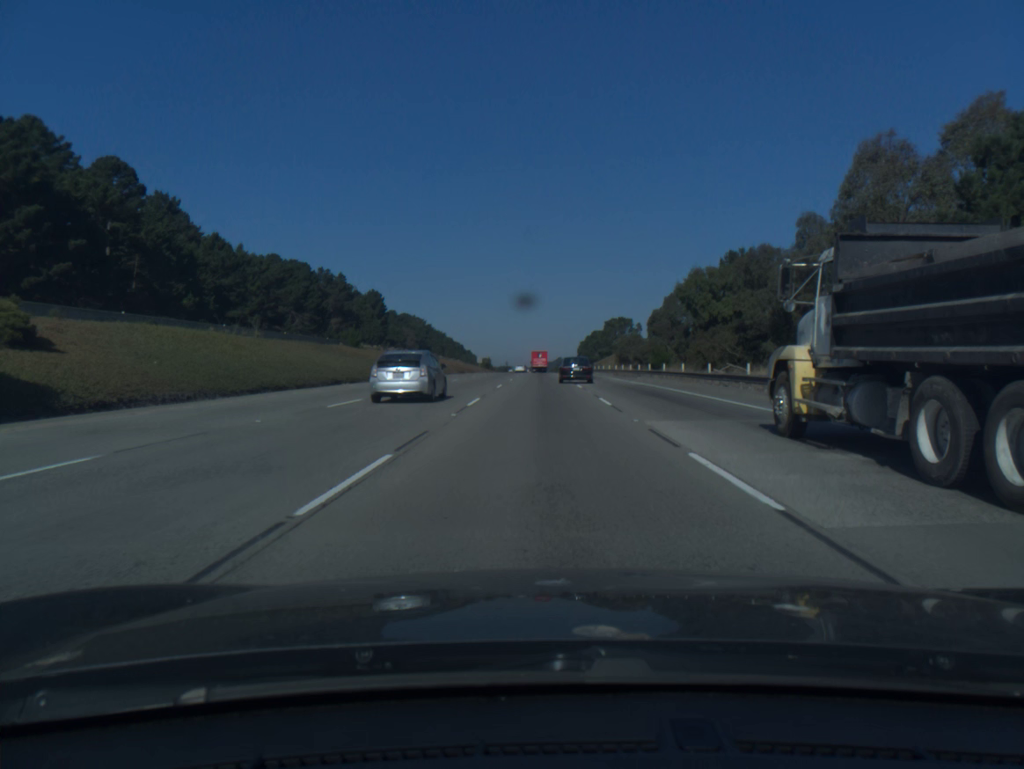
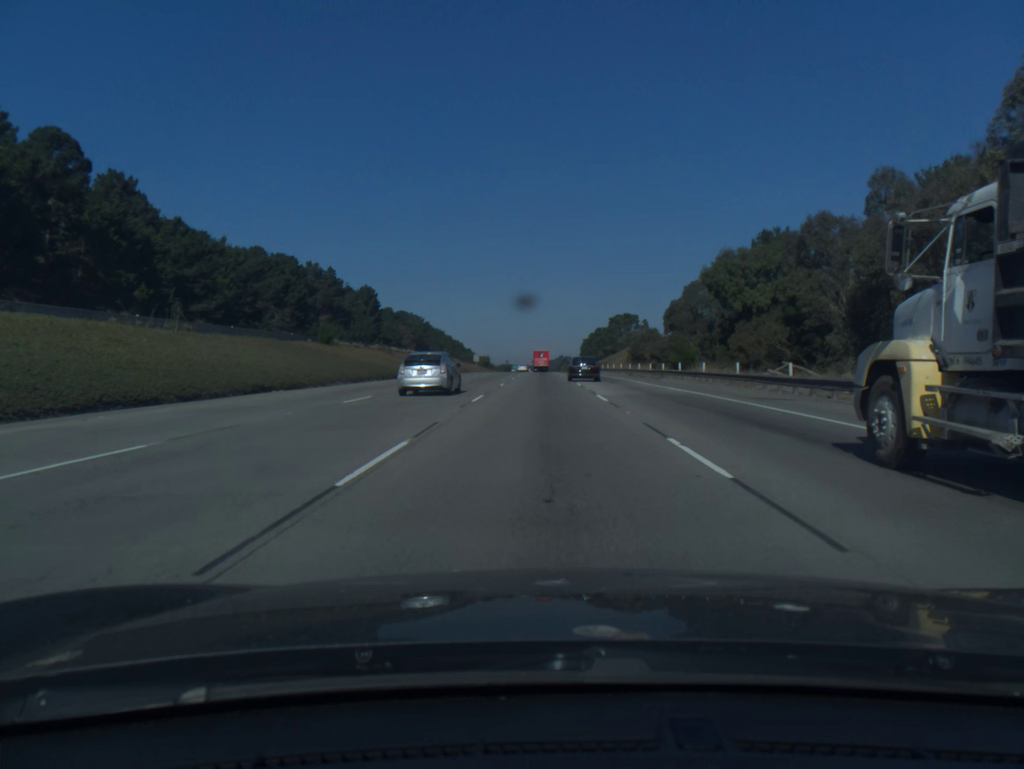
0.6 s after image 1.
(0.0, +13.2) m; 0°
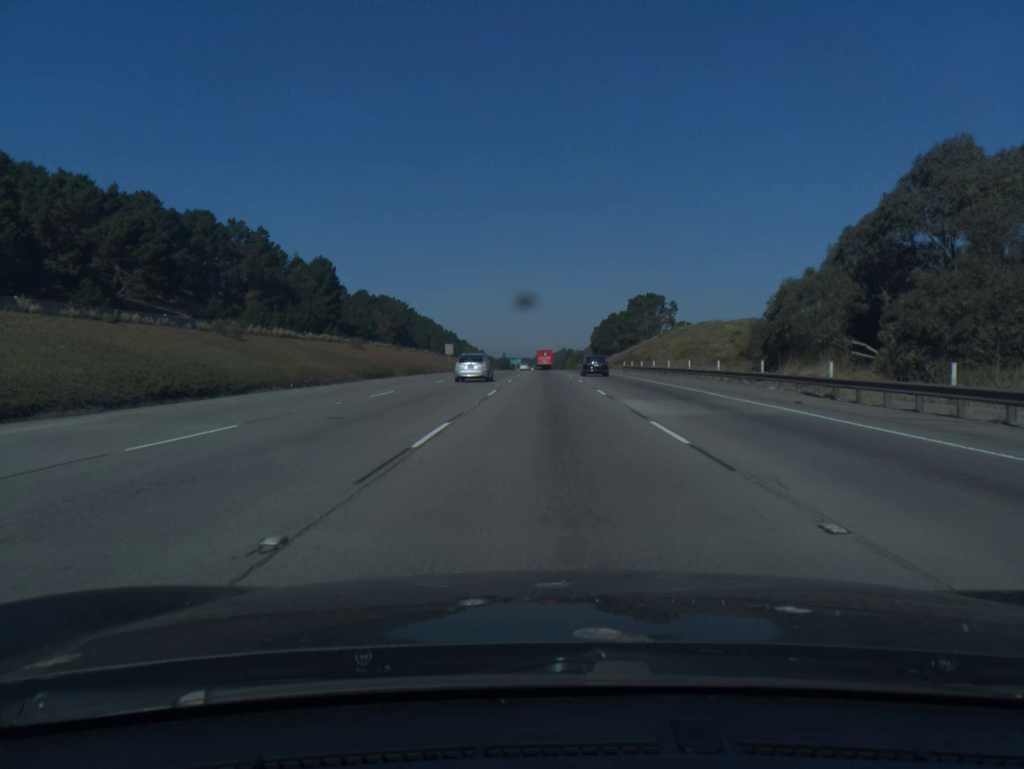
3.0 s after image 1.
(-0.2, +55.2) m; 0°
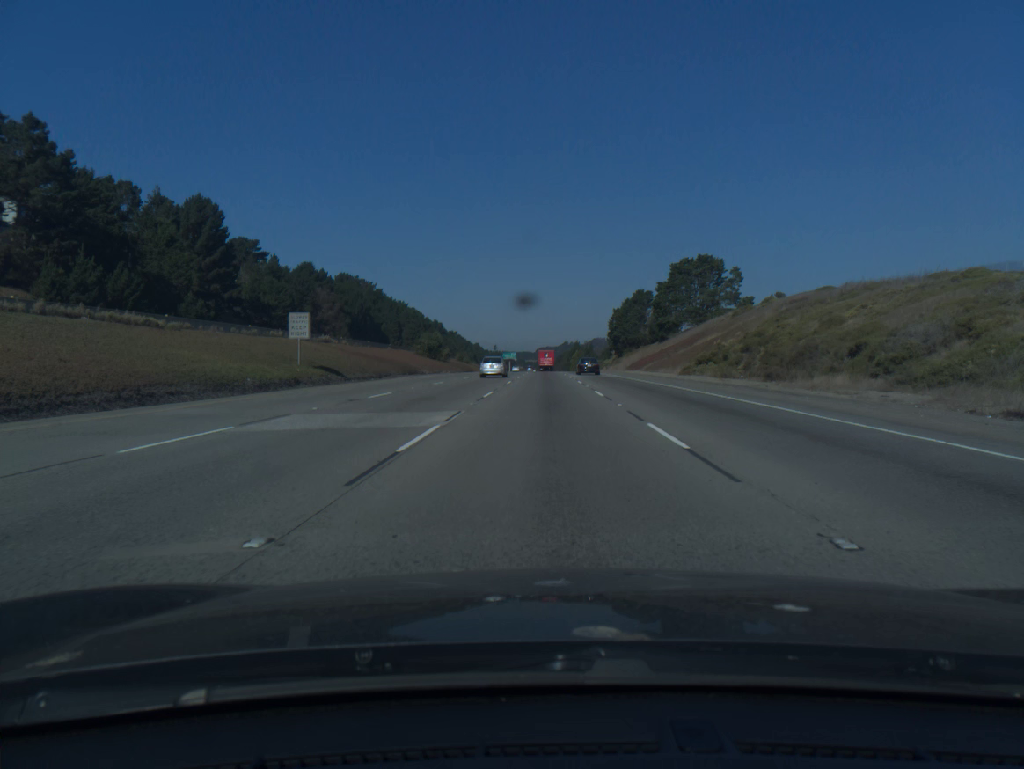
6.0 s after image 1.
(+0.2, +73.3) m; 0°
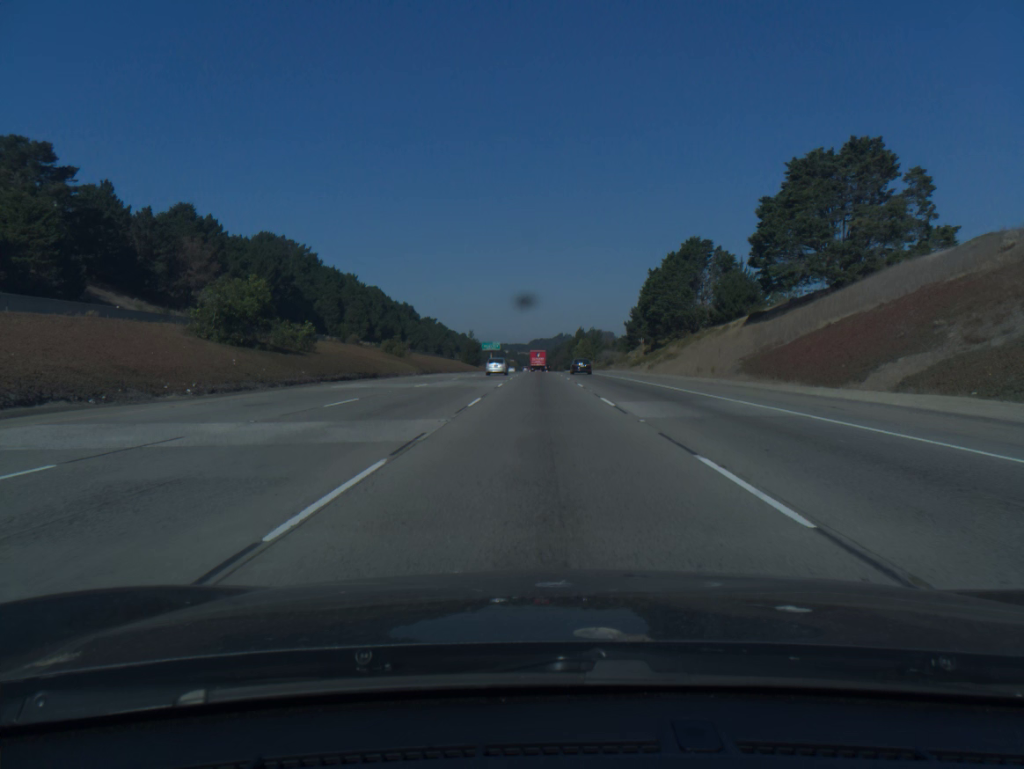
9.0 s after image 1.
(+0.2, +77.9) m; 0°
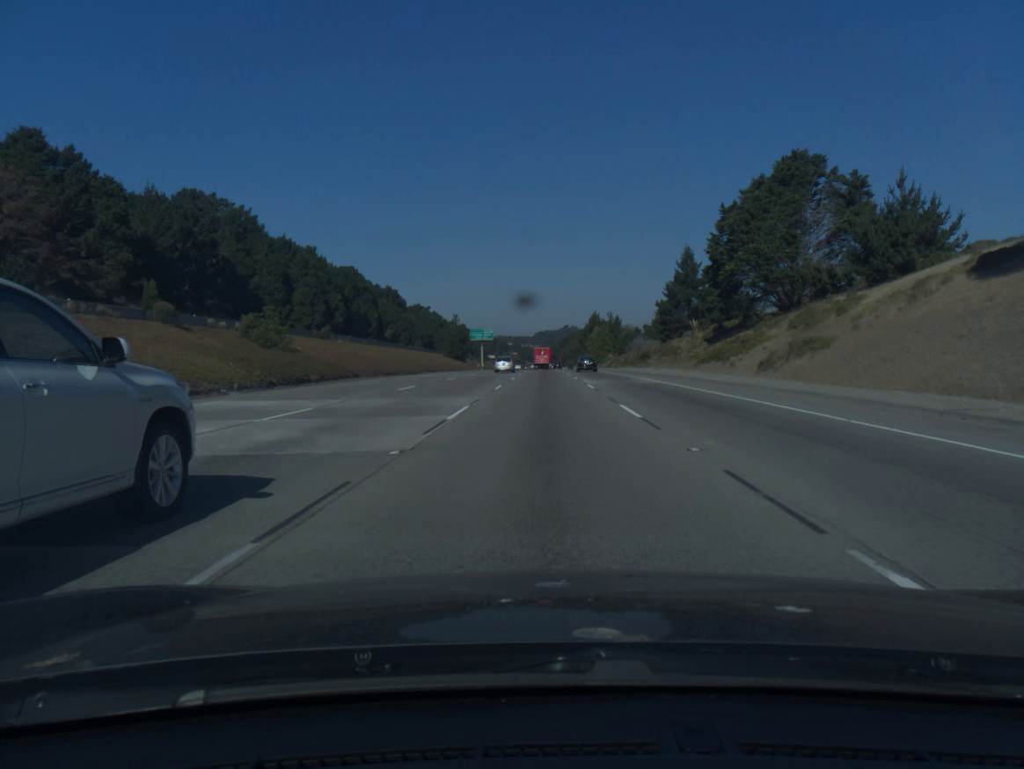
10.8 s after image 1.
(-0.1, +48.7) m; 0°
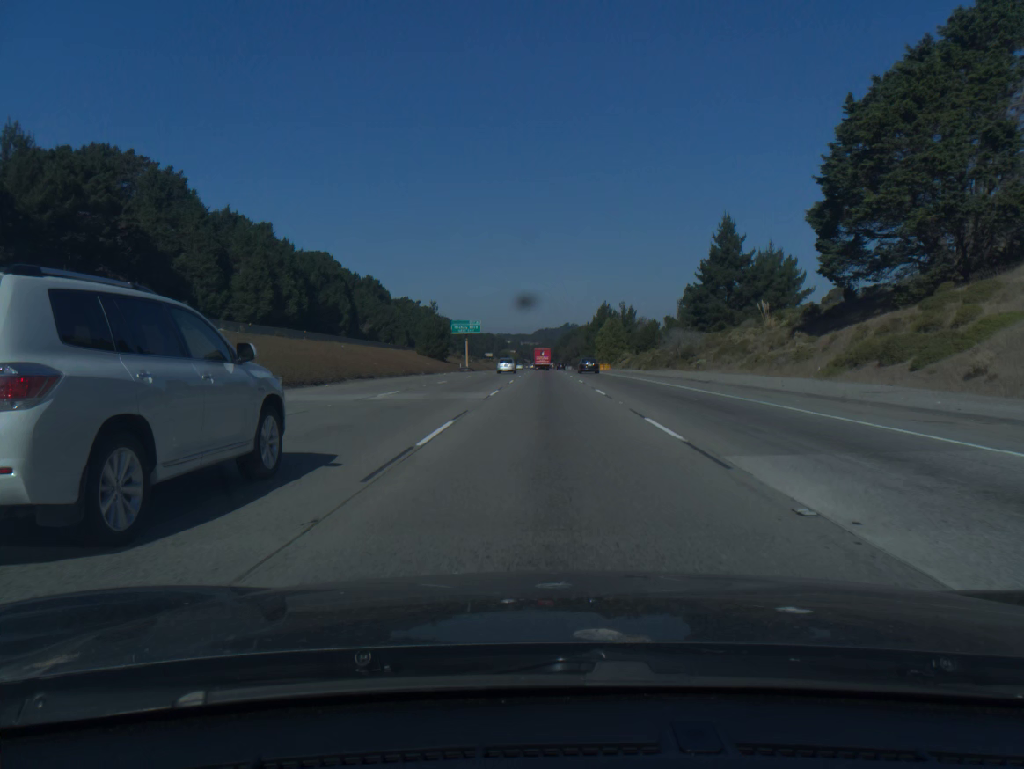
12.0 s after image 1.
(0.0, +33.3) m; 0°
